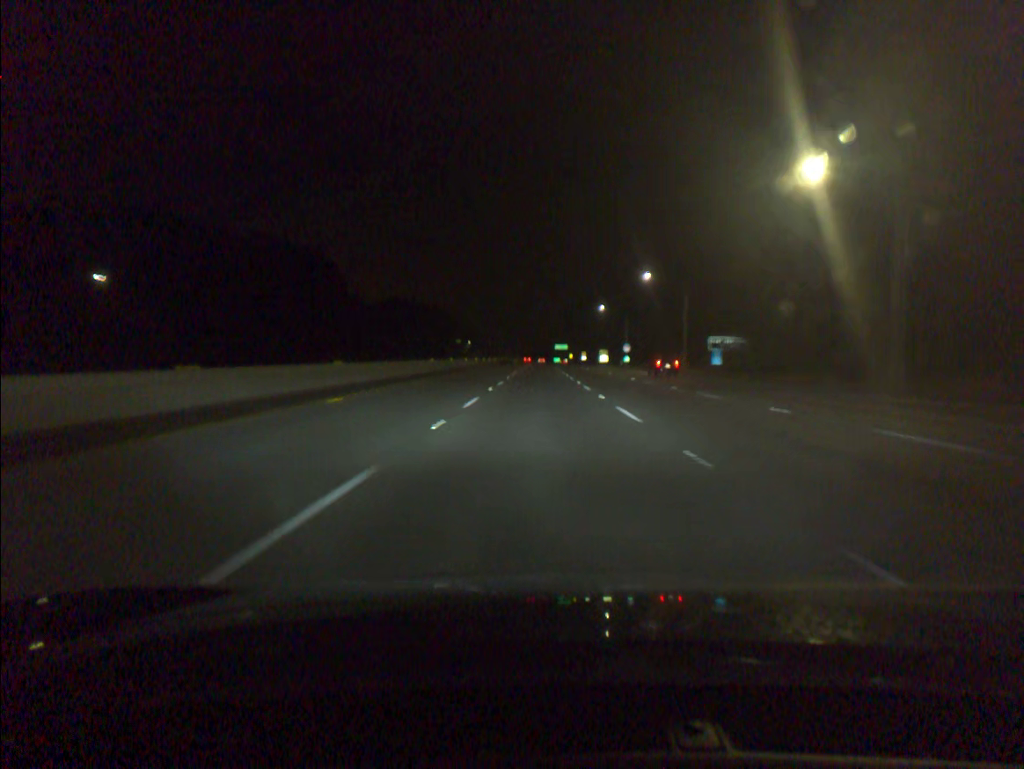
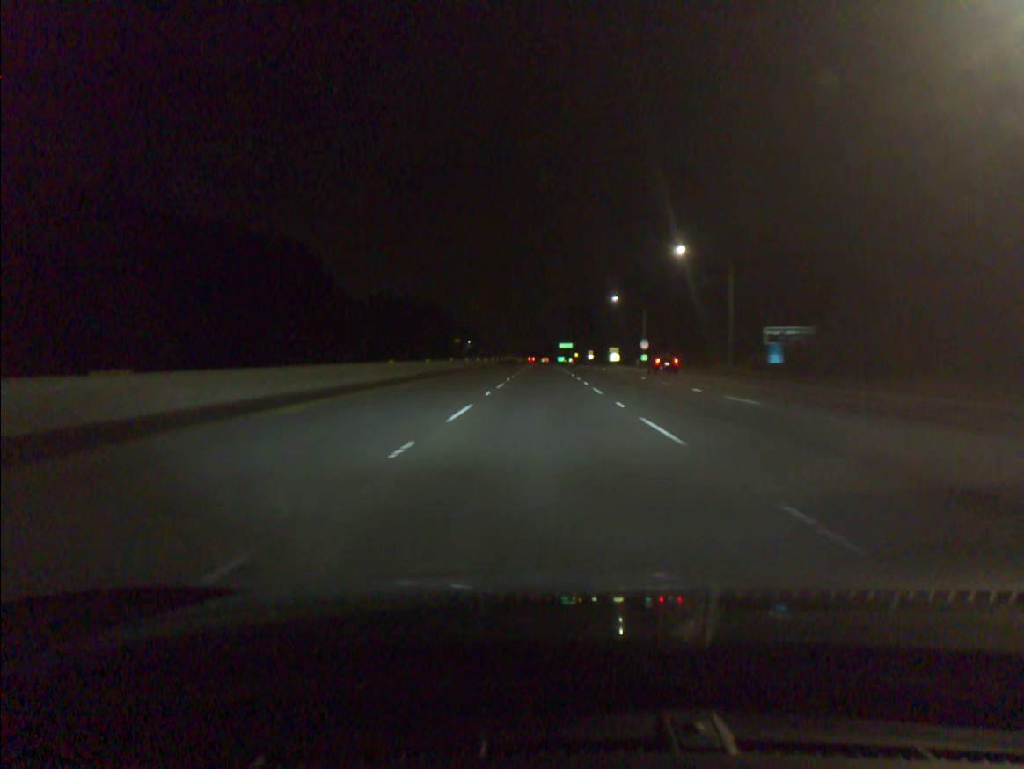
(-0.1, +18.4) m; 0°
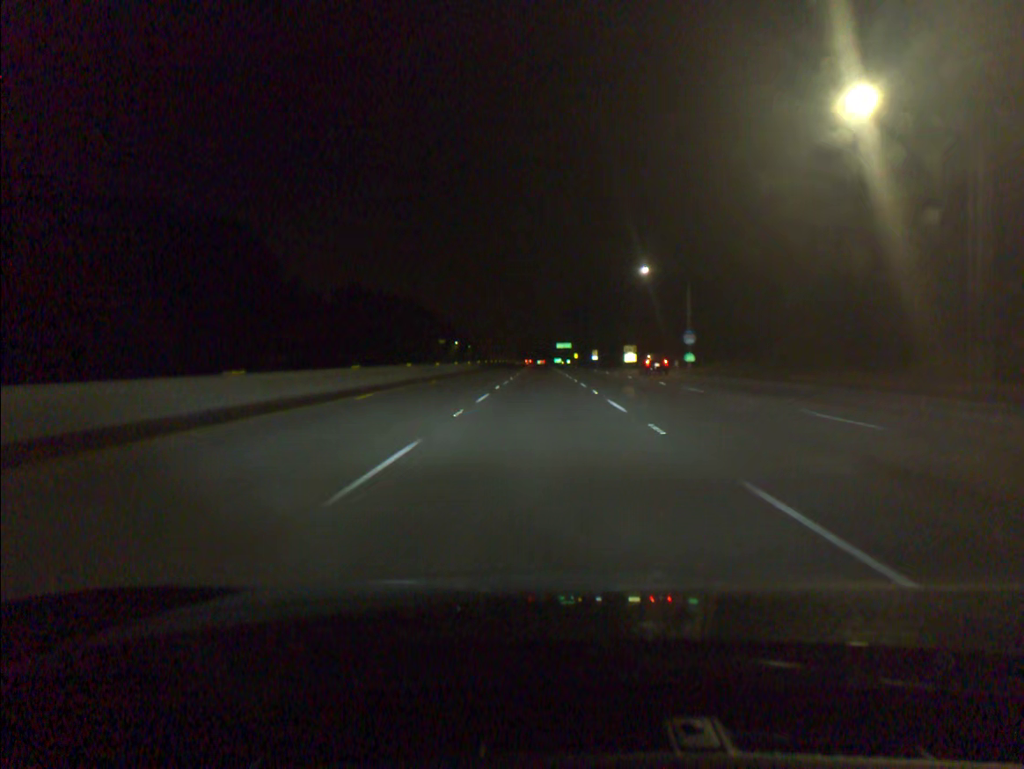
(0.0, +36.9) m; 0°
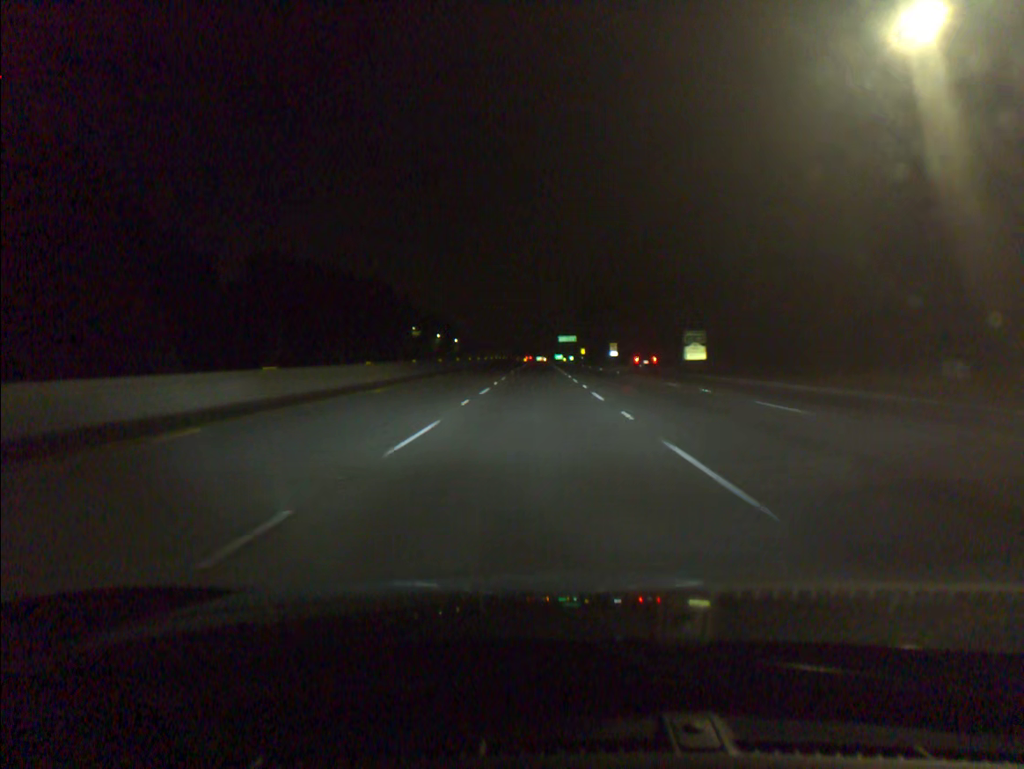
(+0.1, +55.2) m; 0°
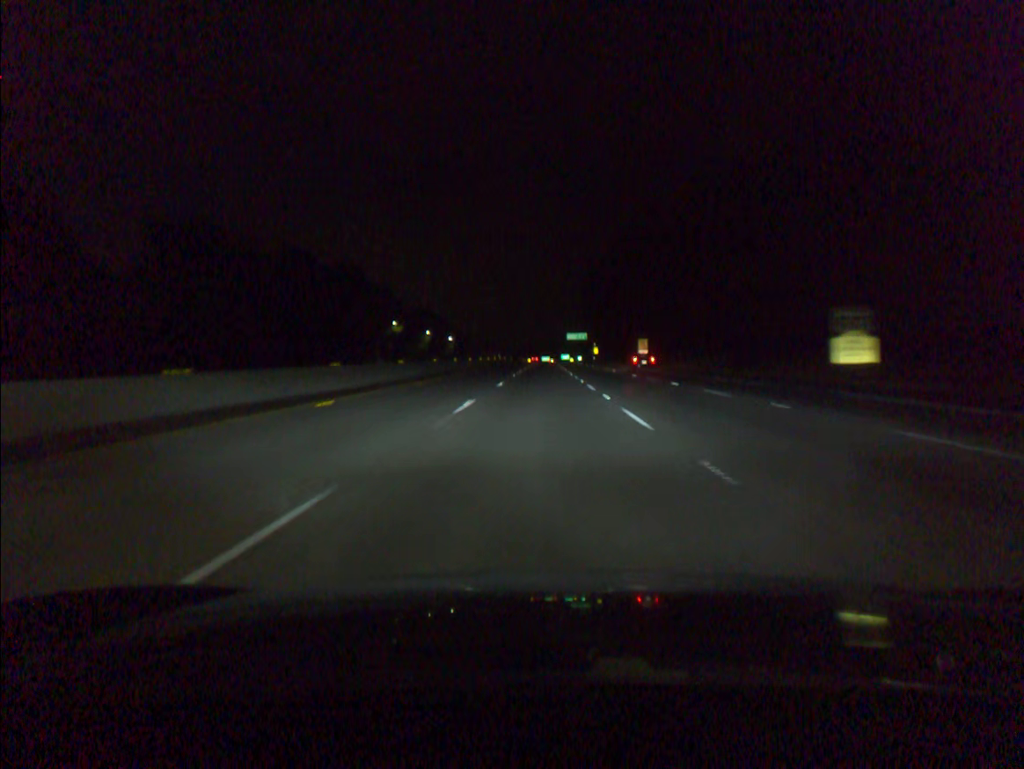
(-0.1, +36.7) m; 0°
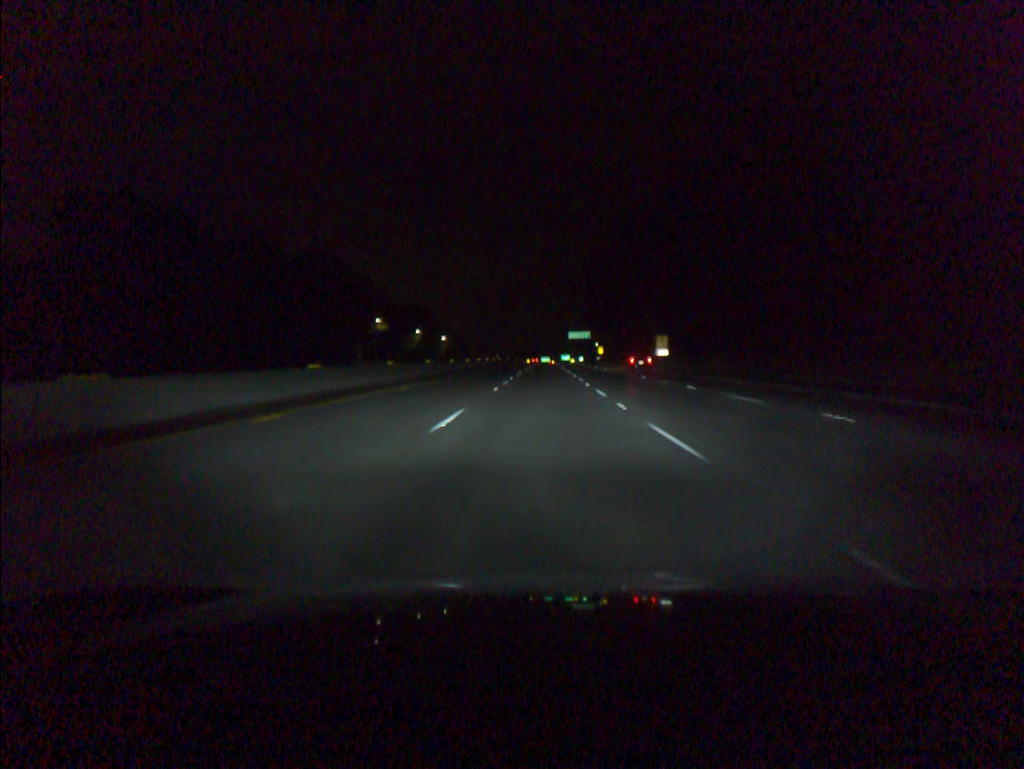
(0.0, +18.3) m; 0°
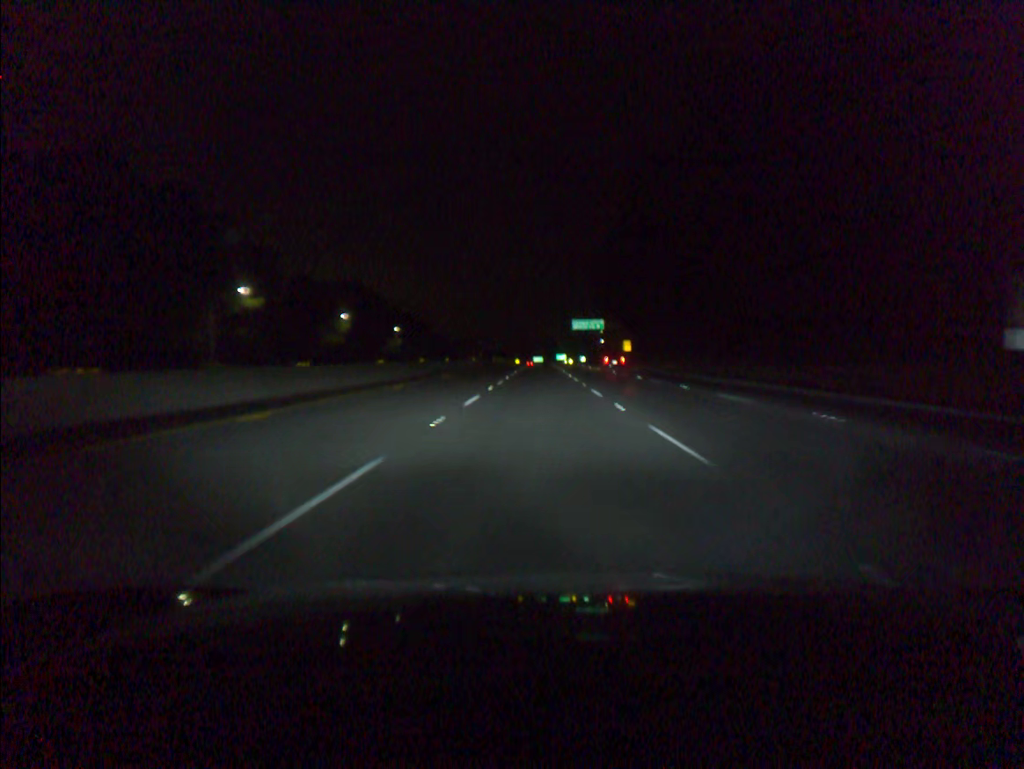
(+0.4, +73.3) m; 0°
